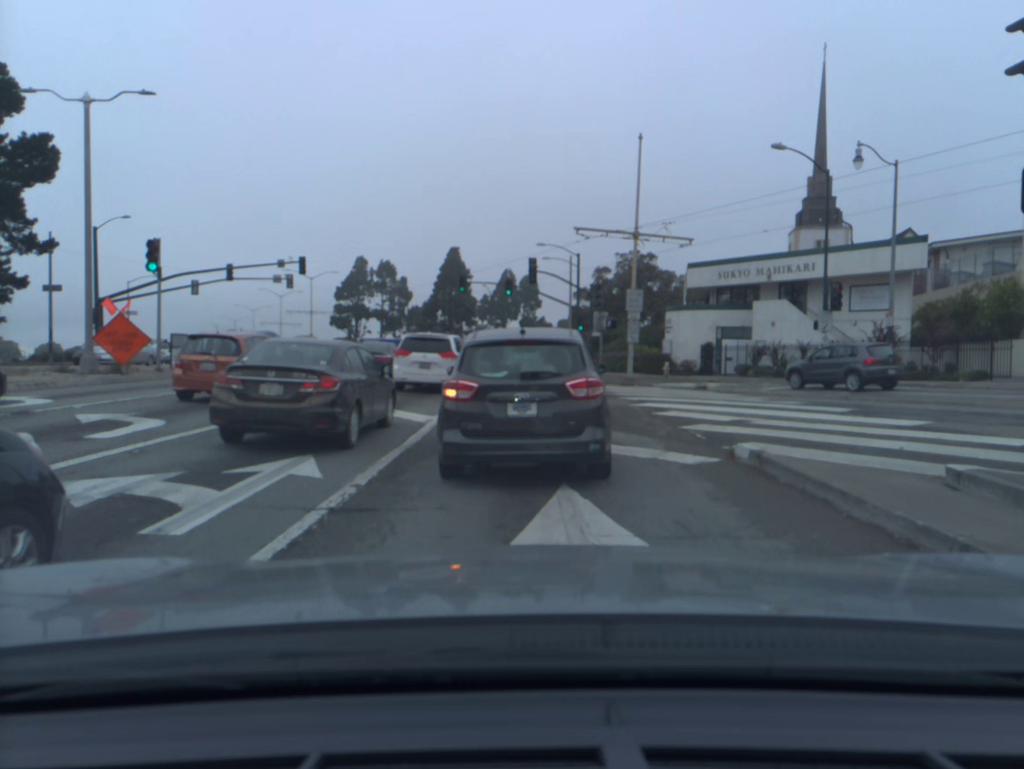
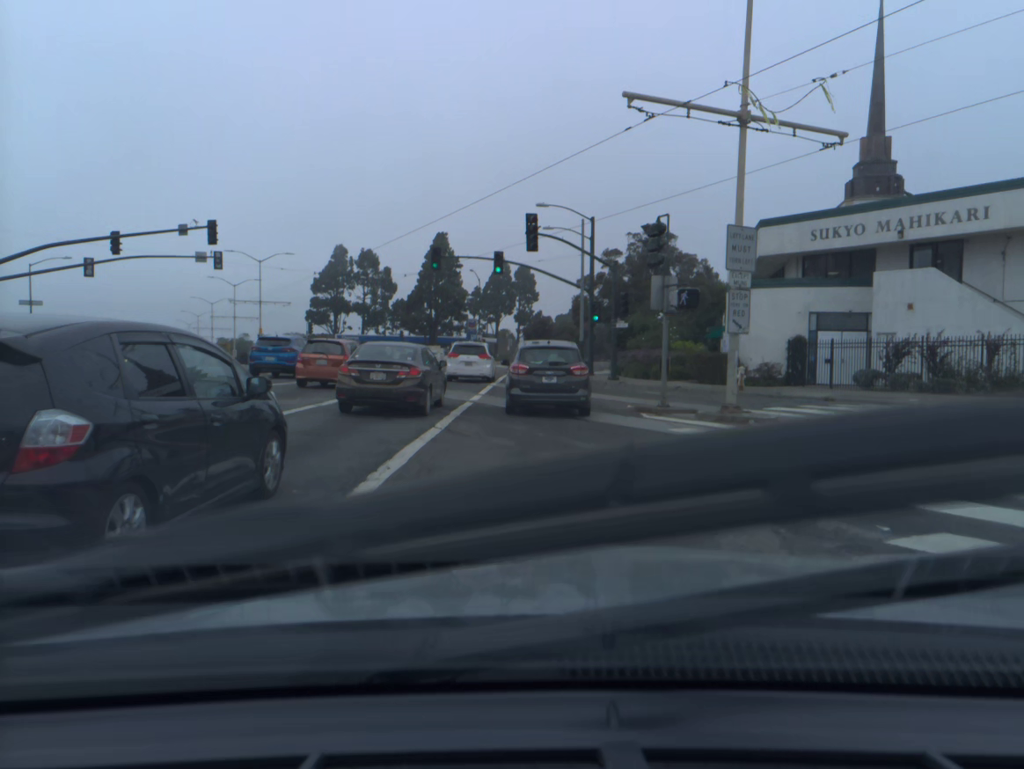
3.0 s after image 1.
(-0.1, +15.7) m; 0°
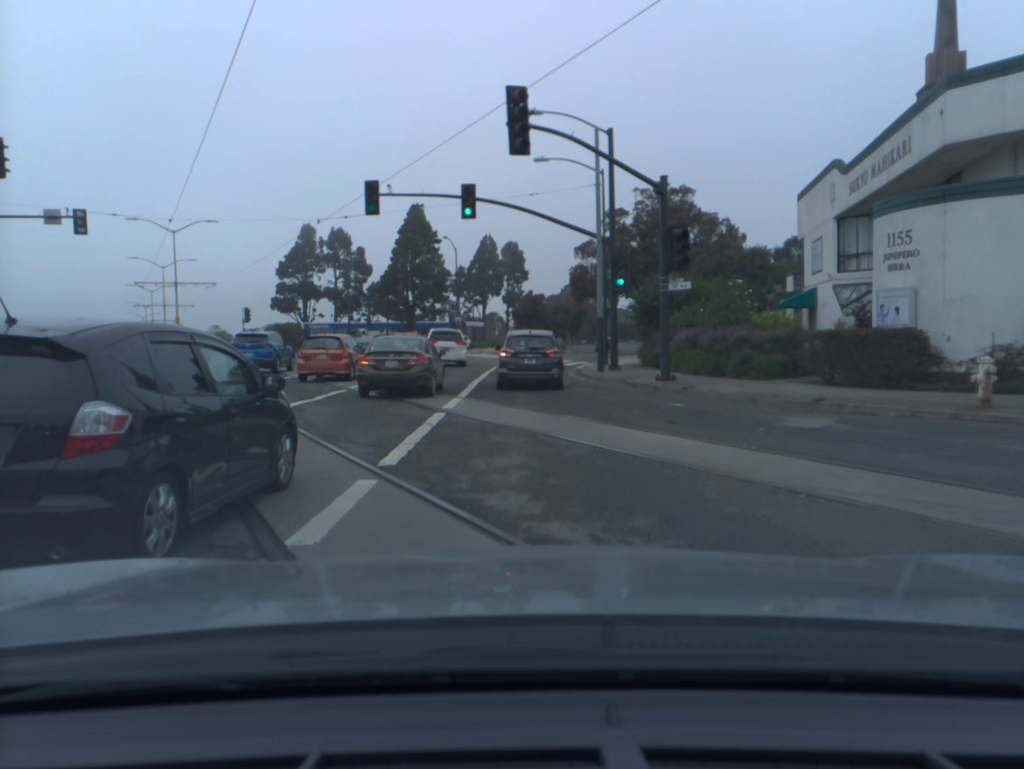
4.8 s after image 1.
(+0.1, +15.8) m; +1°
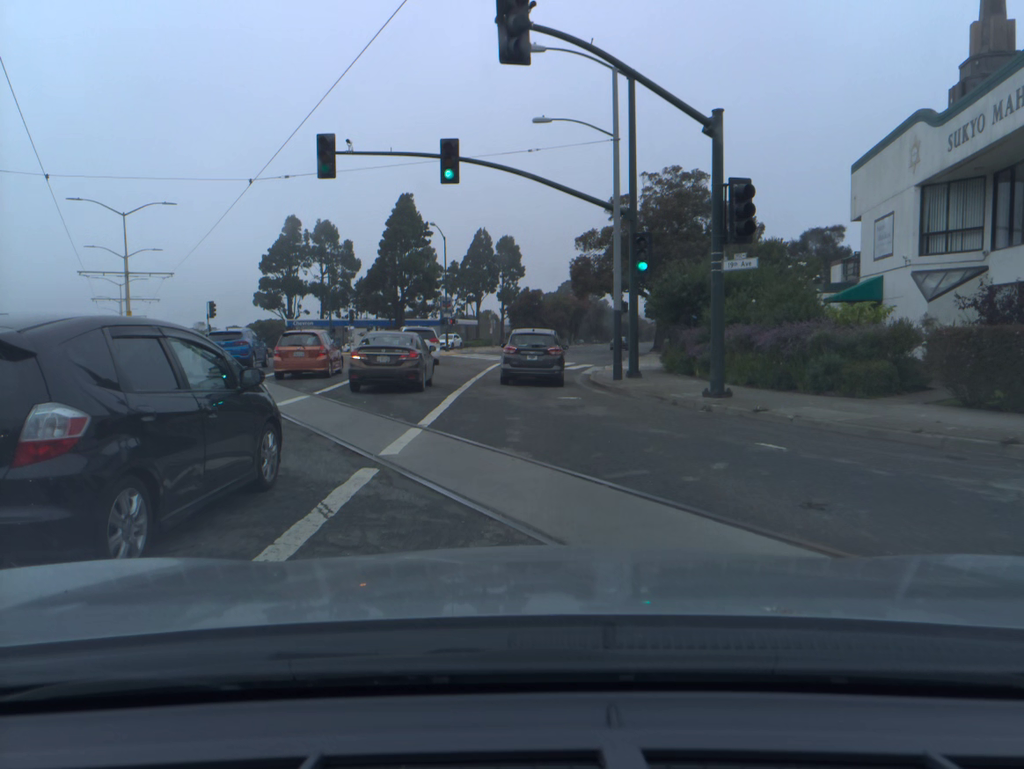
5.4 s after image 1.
(0.0, +6.2) m; 0°
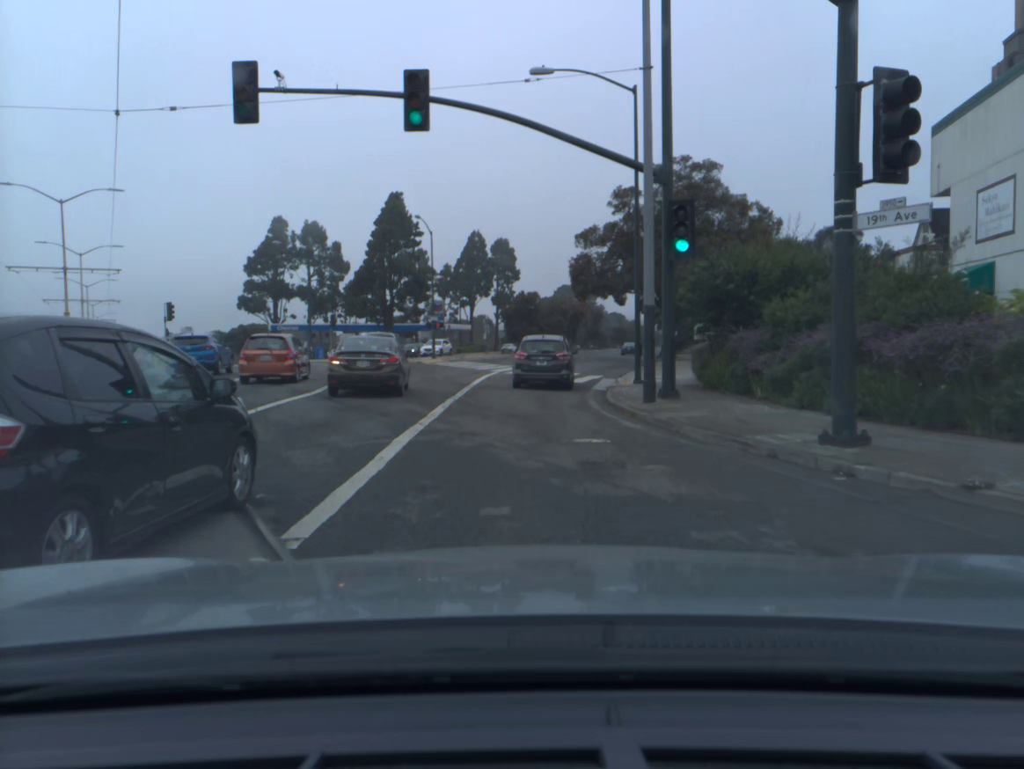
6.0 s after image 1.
(0.0, +6.7) m; 0°
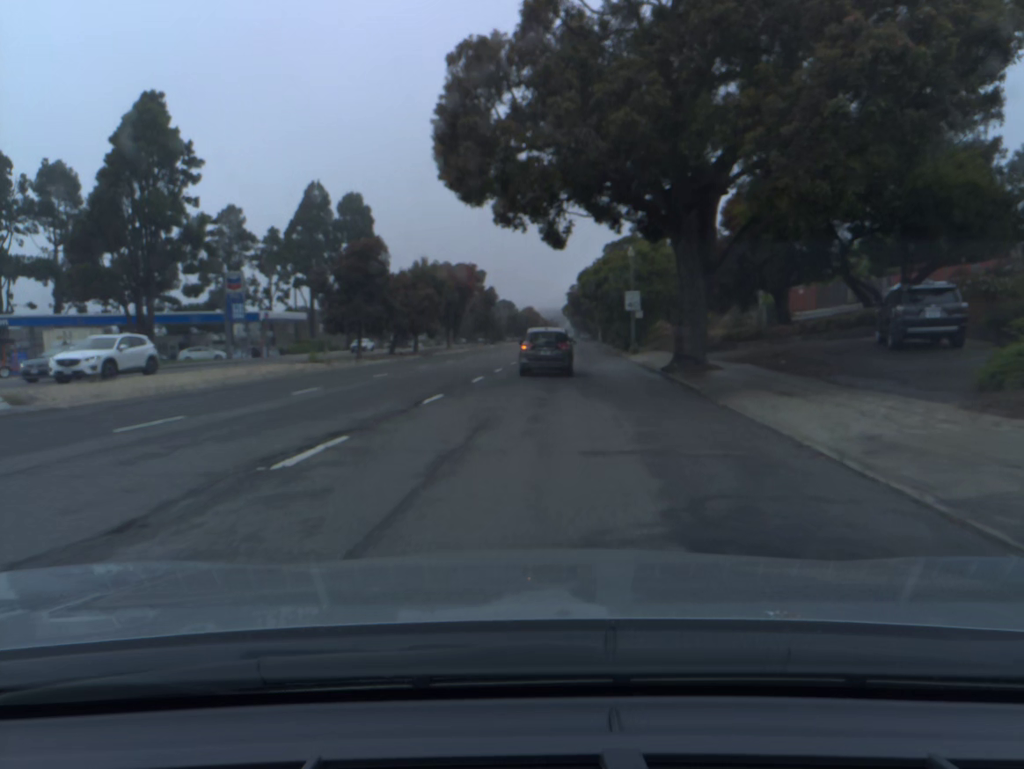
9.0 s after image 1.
(+2.7, +40.5) m; +8°
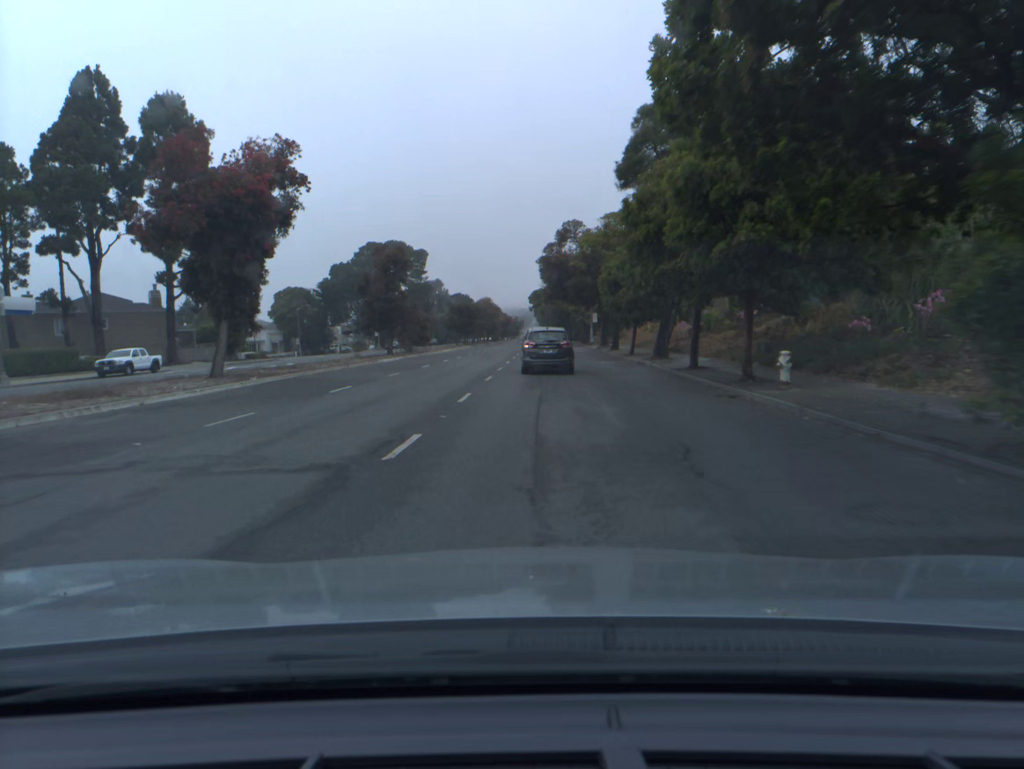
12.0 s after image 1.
(+2.1, +50.1) m; +3°
